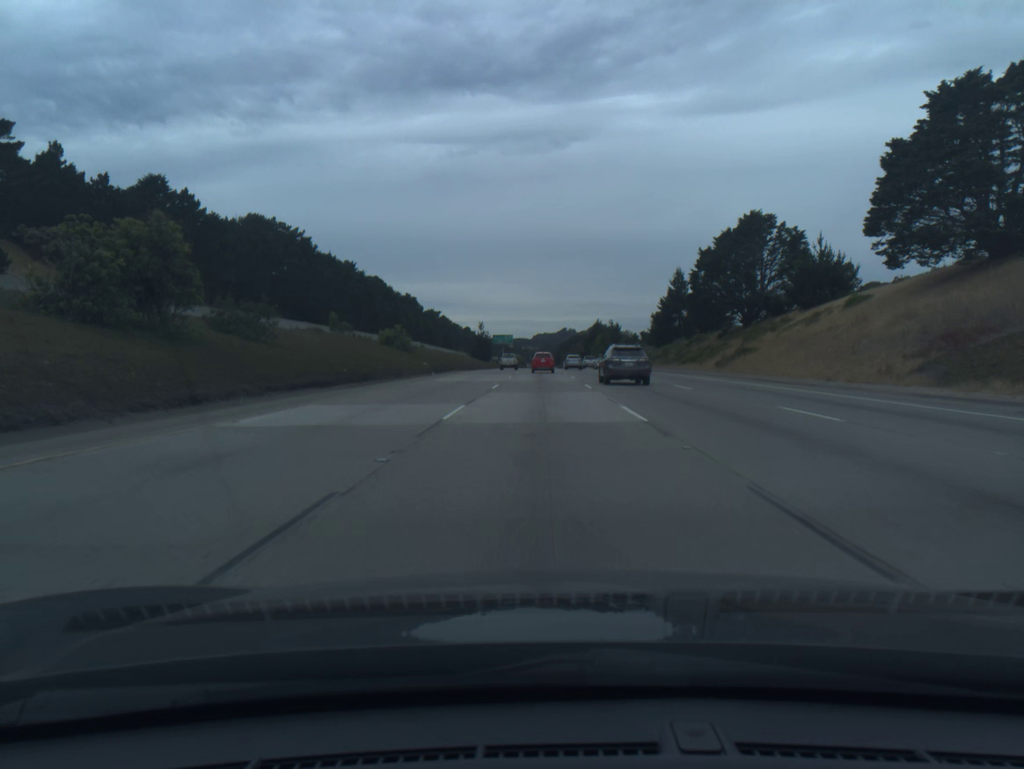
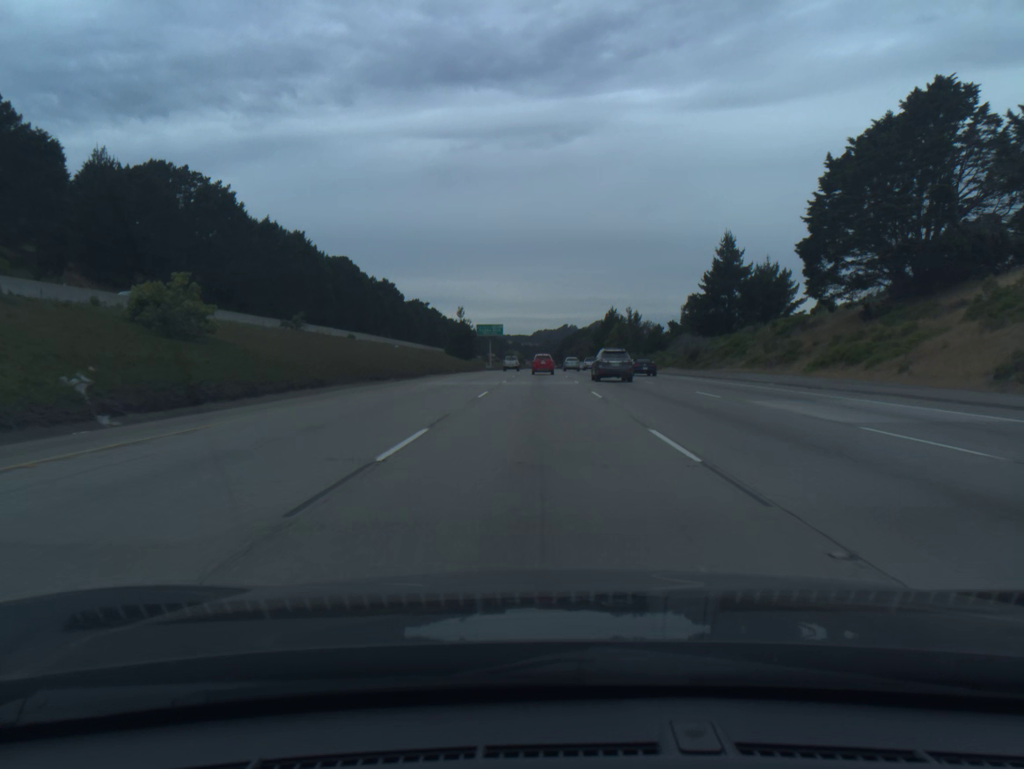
(+0.1, +49.2) m; 0°
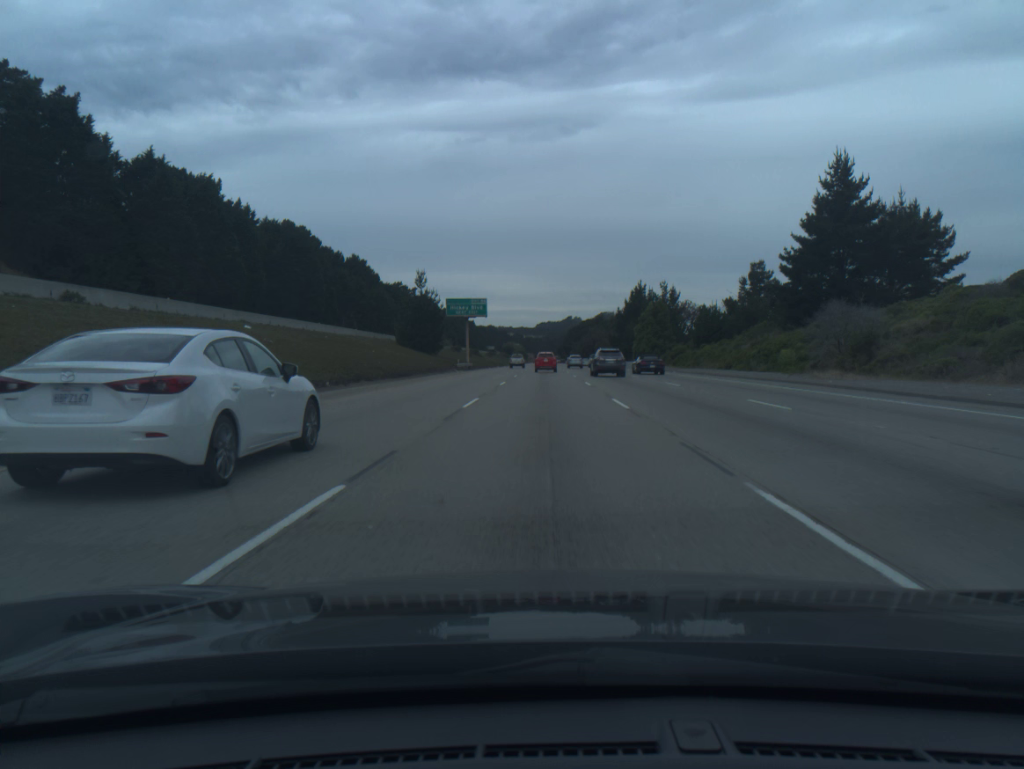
(-0.1, +49.7) m; 0°
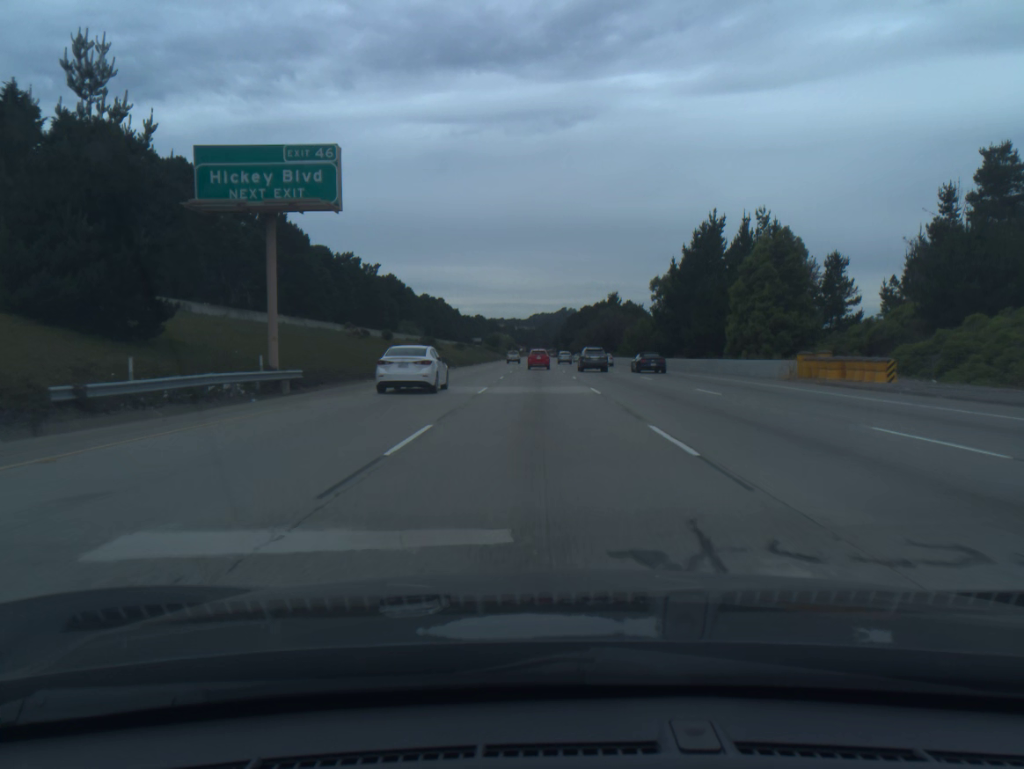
(+0.2, +66.9) m; 0°
